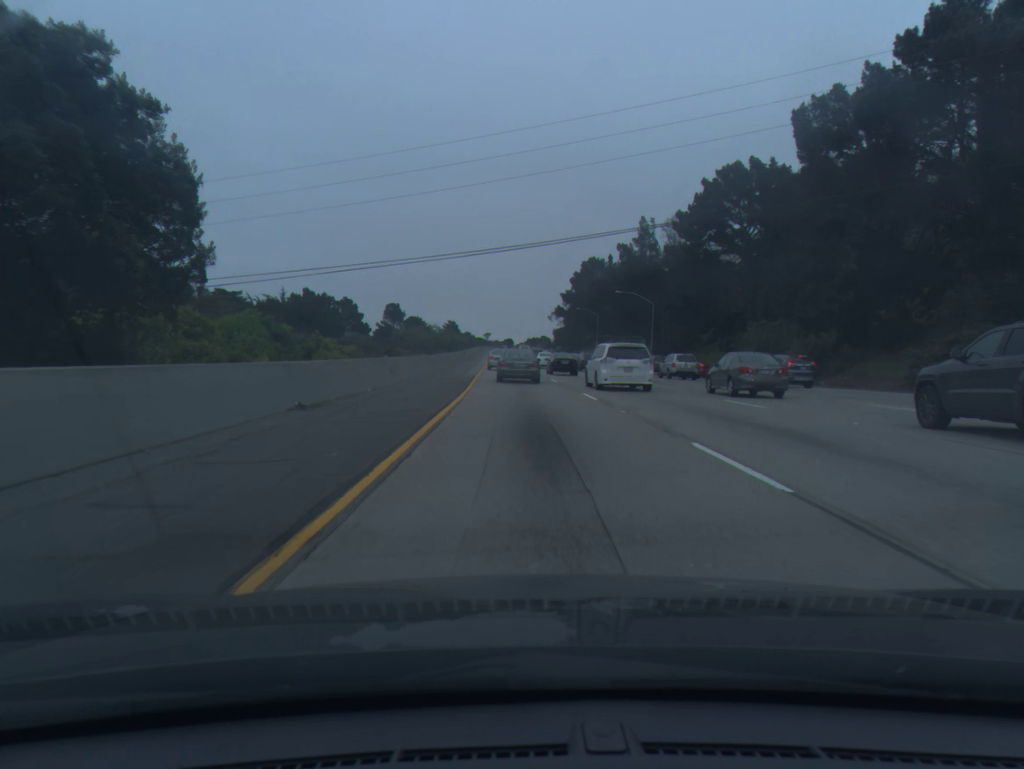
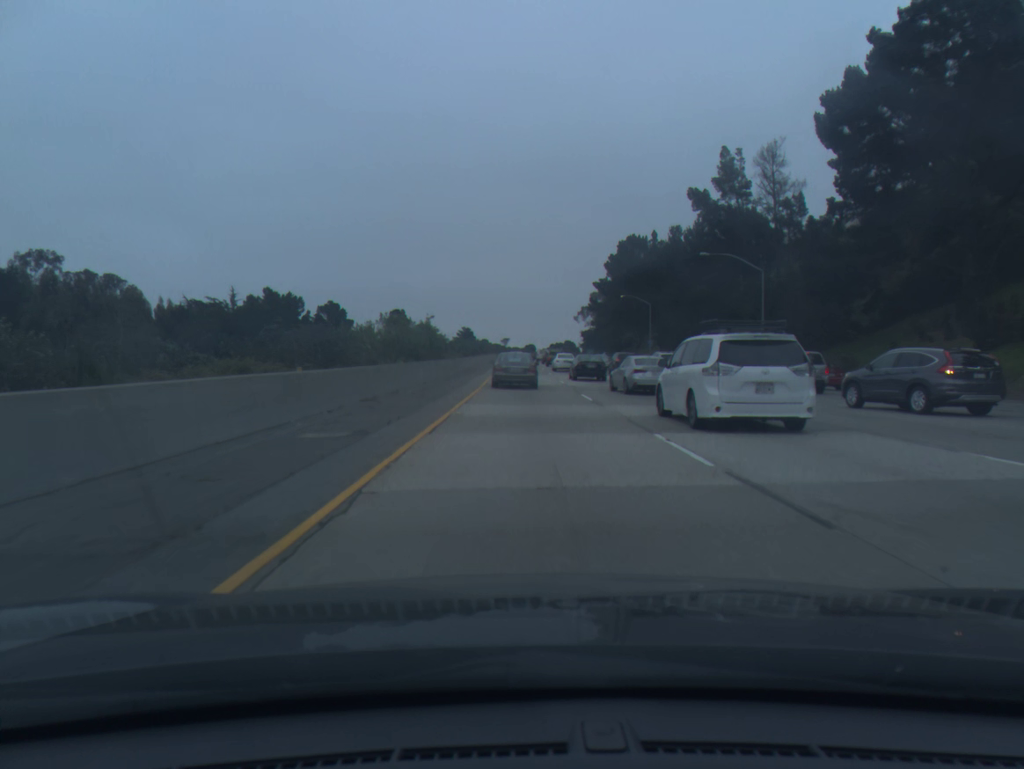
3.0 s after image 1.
(-0.6, +41.4) m; -1°
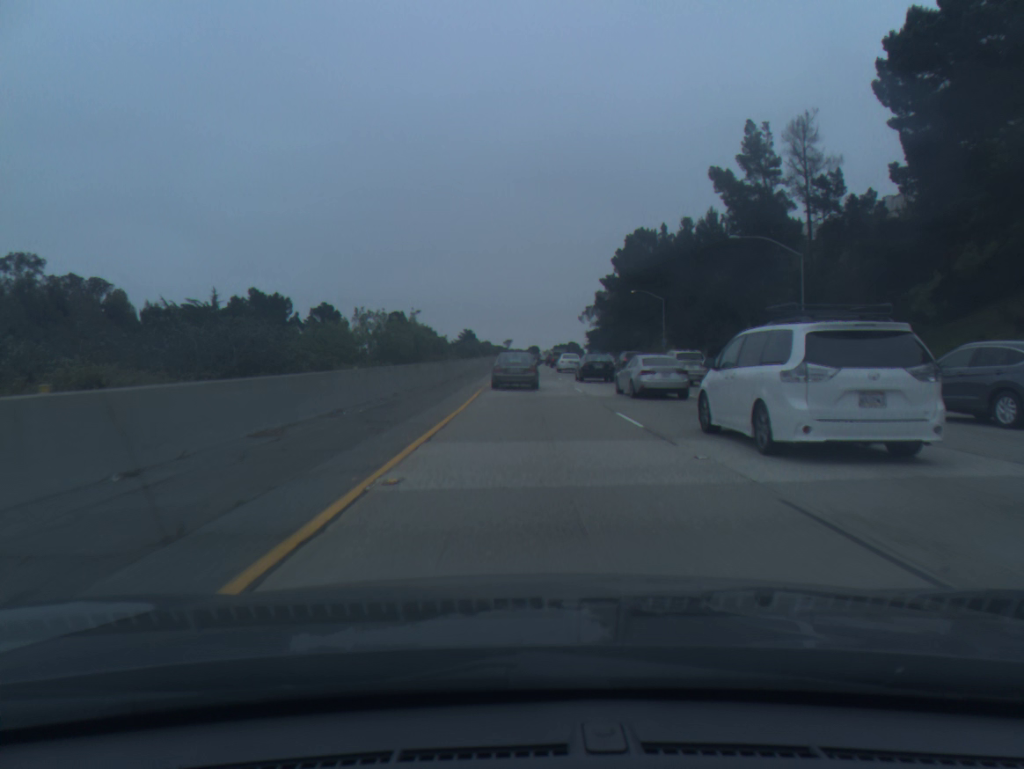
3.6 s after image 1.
(0.0, +9.1) m; 0°
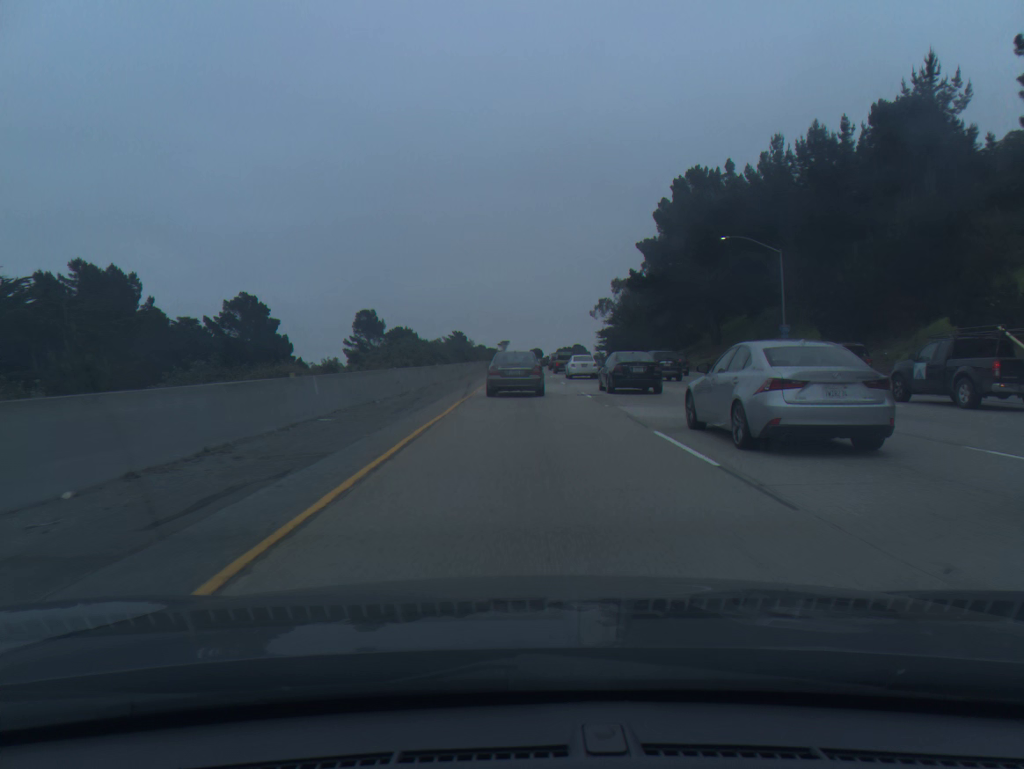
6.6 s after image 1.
(+0.1, +49.3) m; 0°
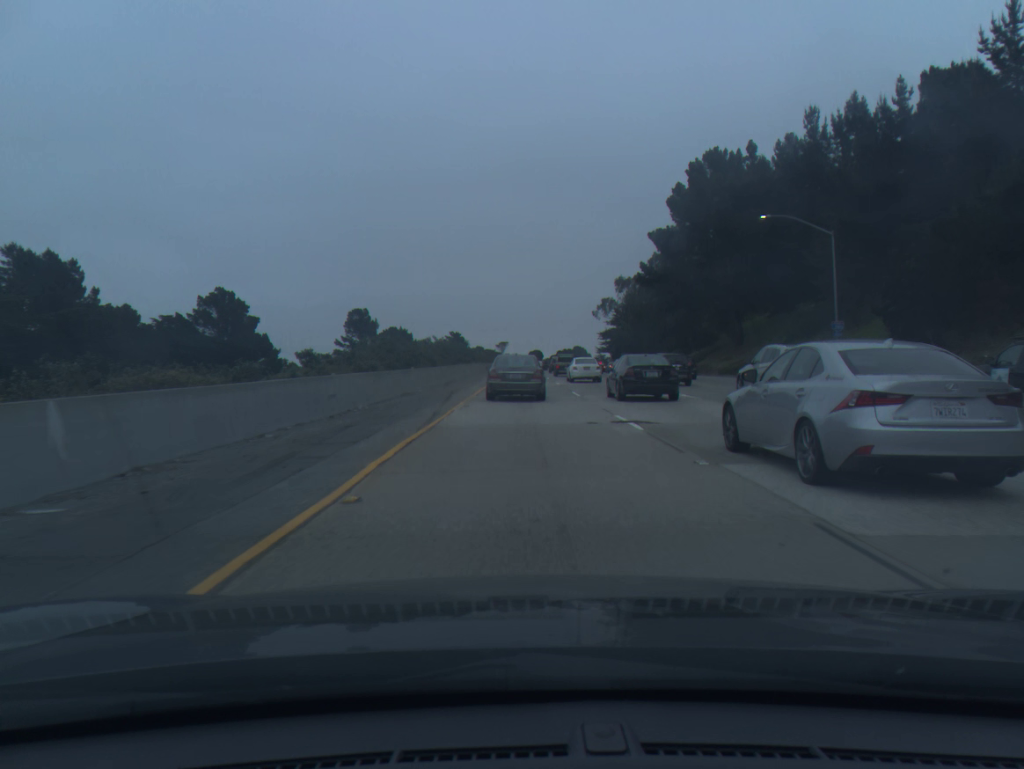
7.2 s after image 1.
(0.0, +10.1) m; 0°
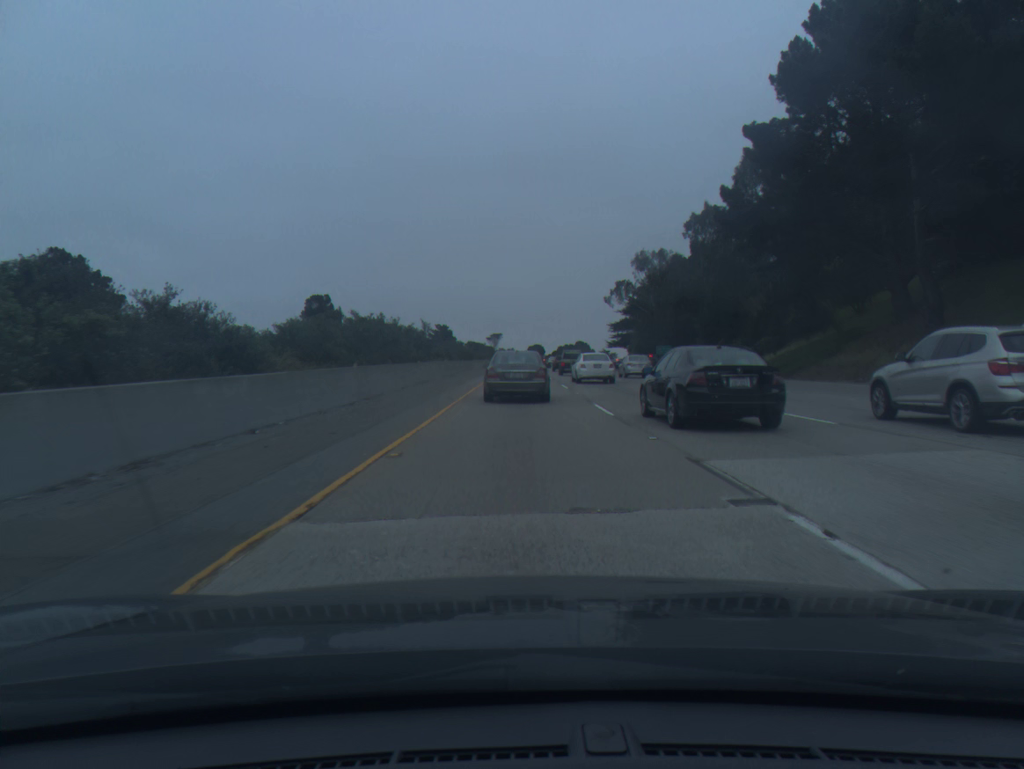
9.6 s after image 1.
(0.0, +40.5) m; 0°
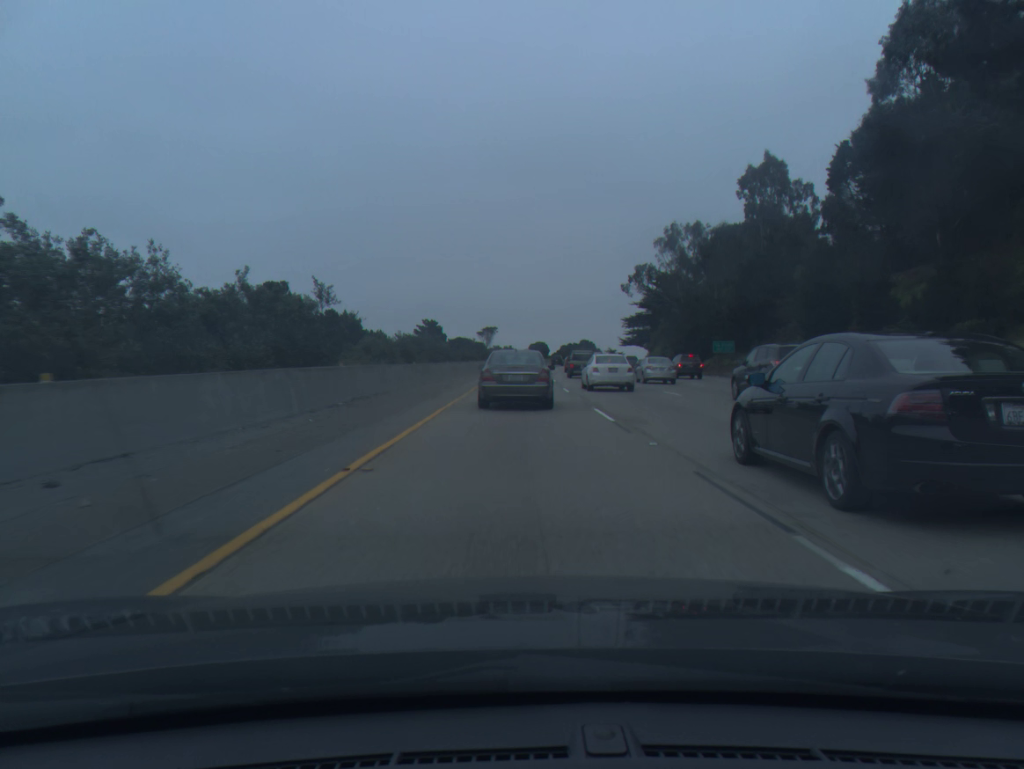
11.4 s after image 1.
(+0.1, +30.8) m; 0°
